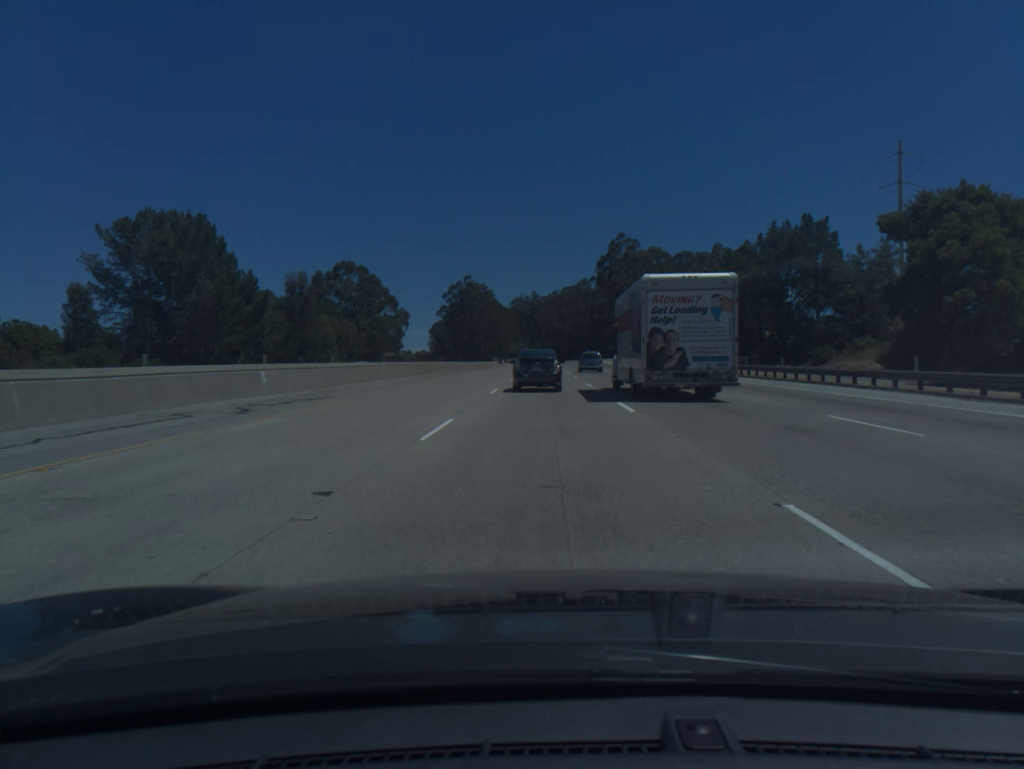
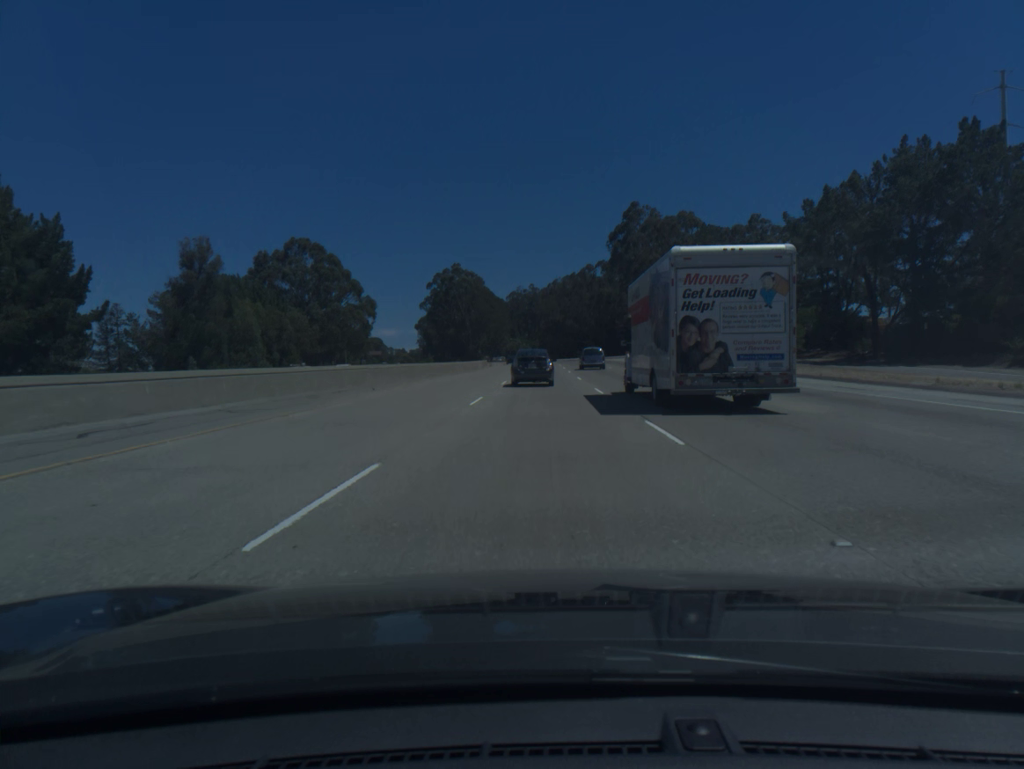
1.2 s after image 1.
(+0.1, +35.7) m; 0°
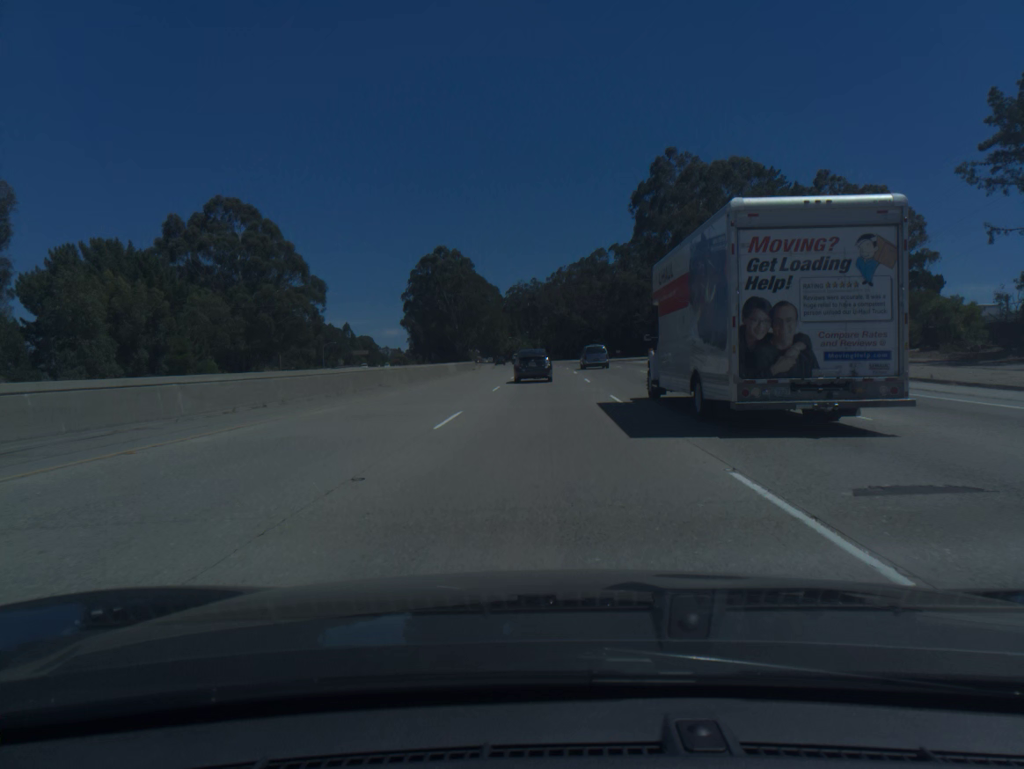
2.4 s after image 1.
(-0.1, +35.4) m; 0°
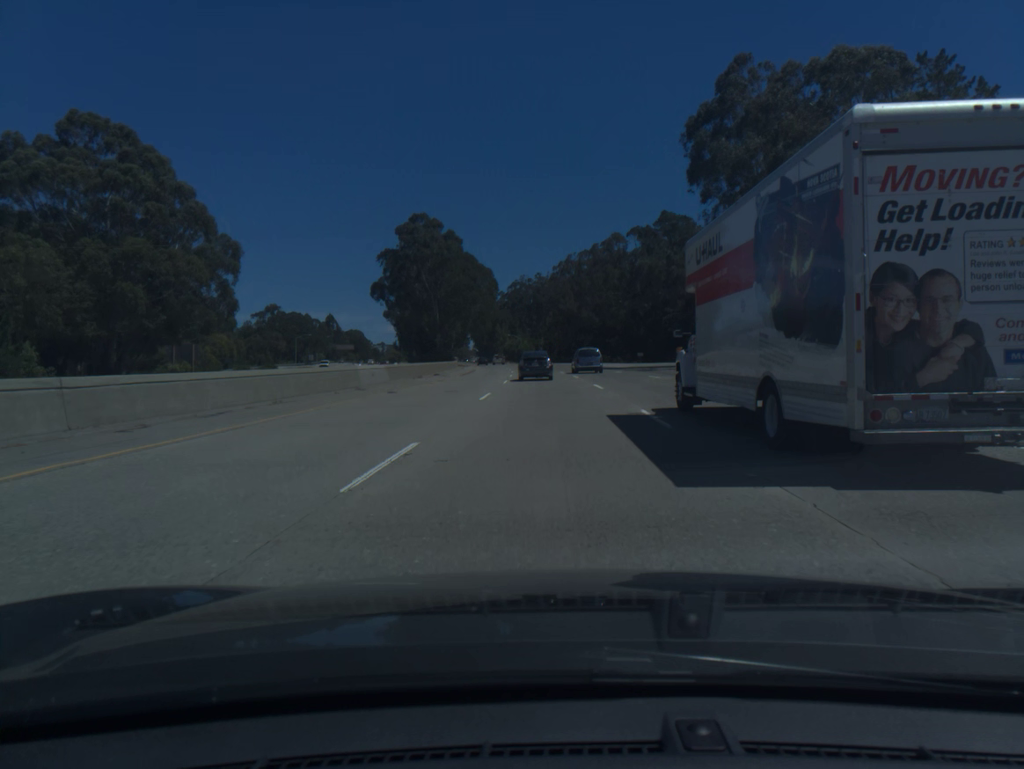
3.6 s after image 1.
(-0.1, +35.3) m; 0°
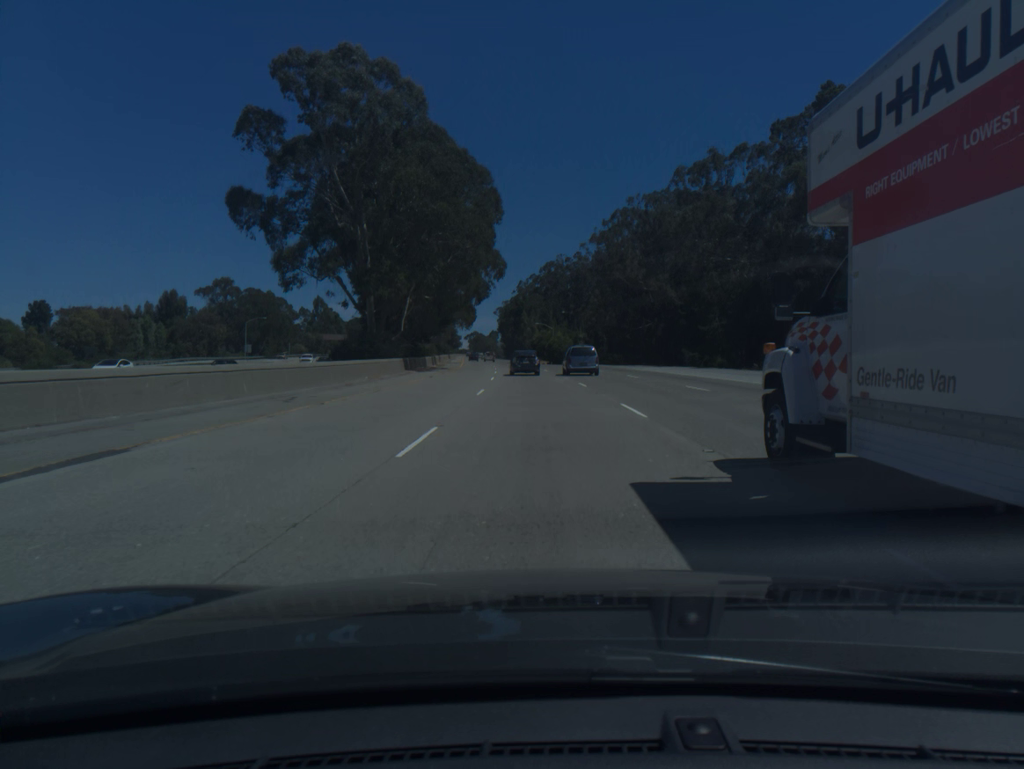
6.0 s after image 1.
(-1.2, +70.4) m; -3°
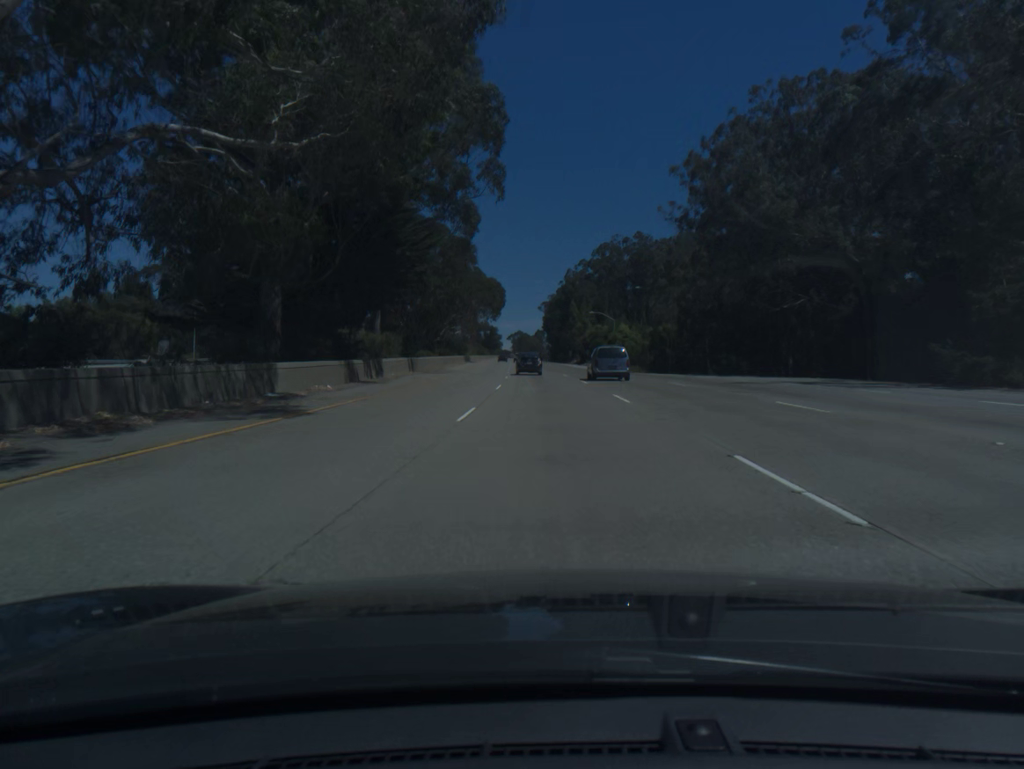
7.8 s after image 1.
(-1.5, +53.1) m; -3°
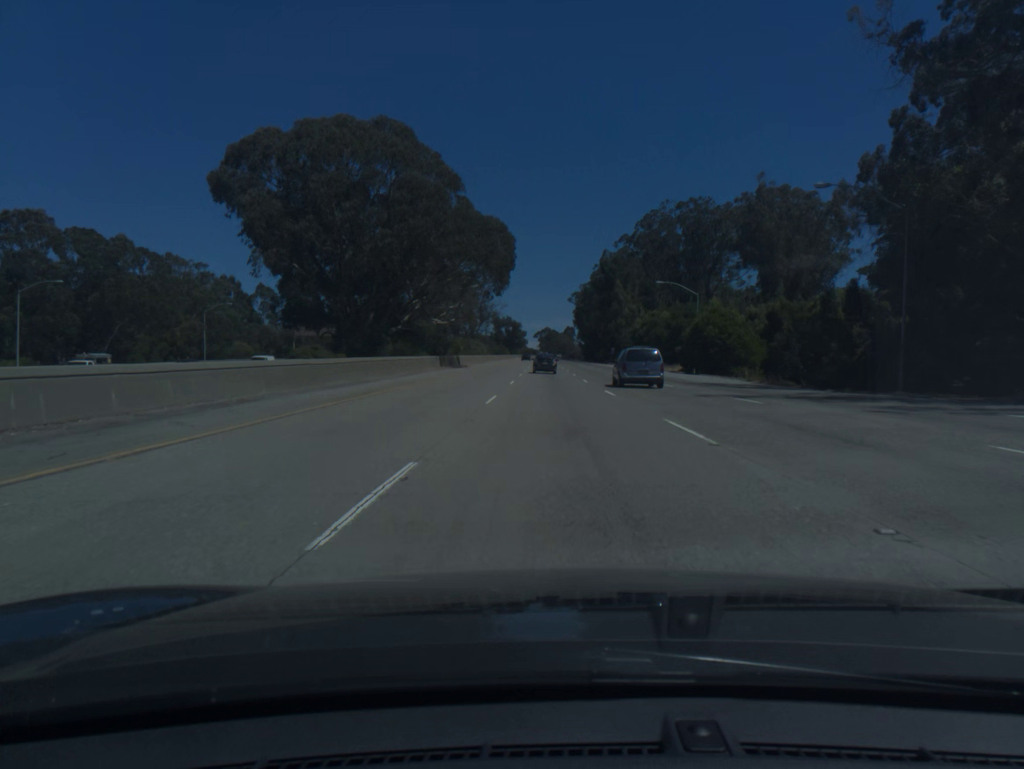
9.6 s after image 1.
(-1.1, +53.2) m; -2°
